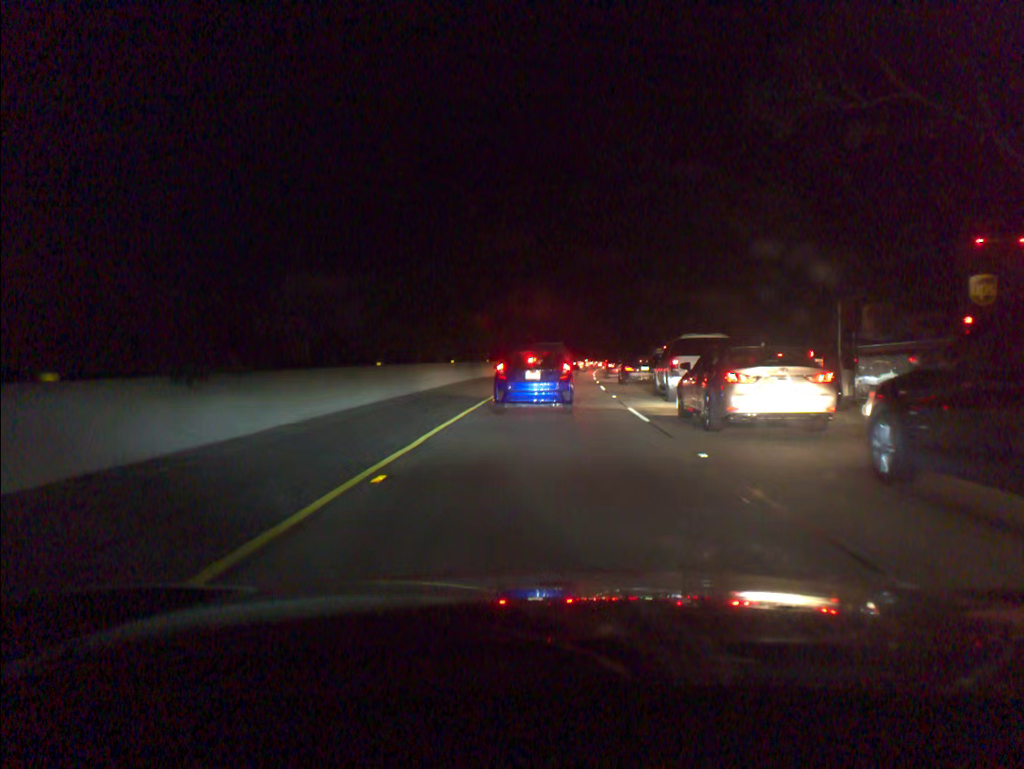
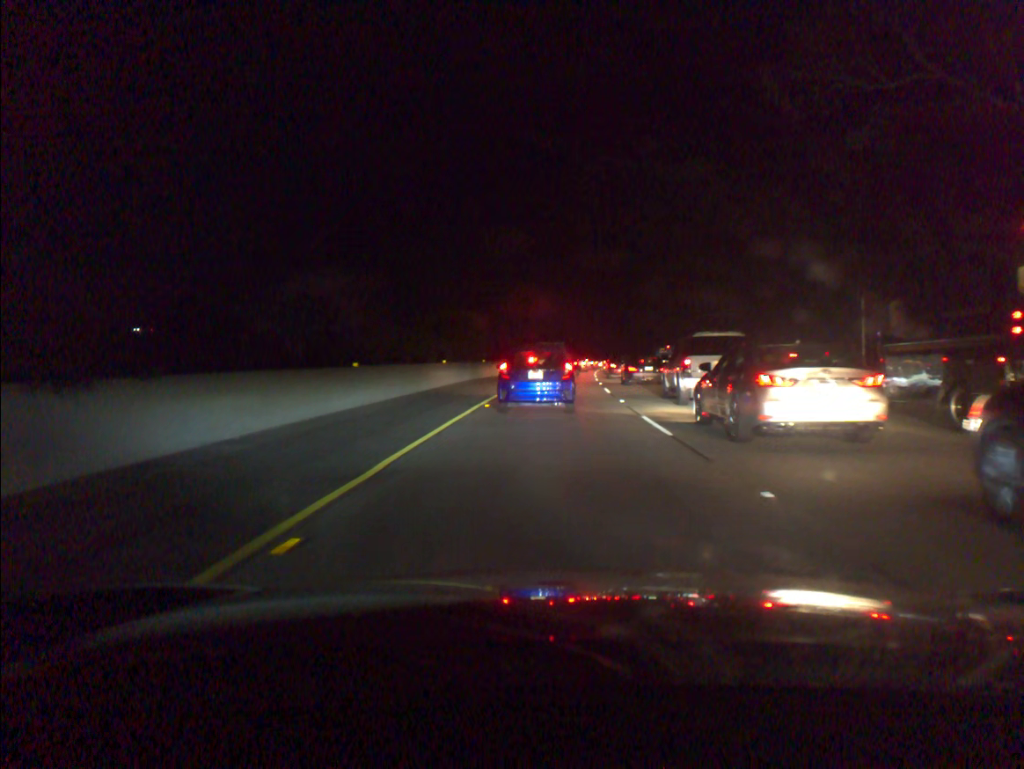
(0.0, +2.8) m; 0°
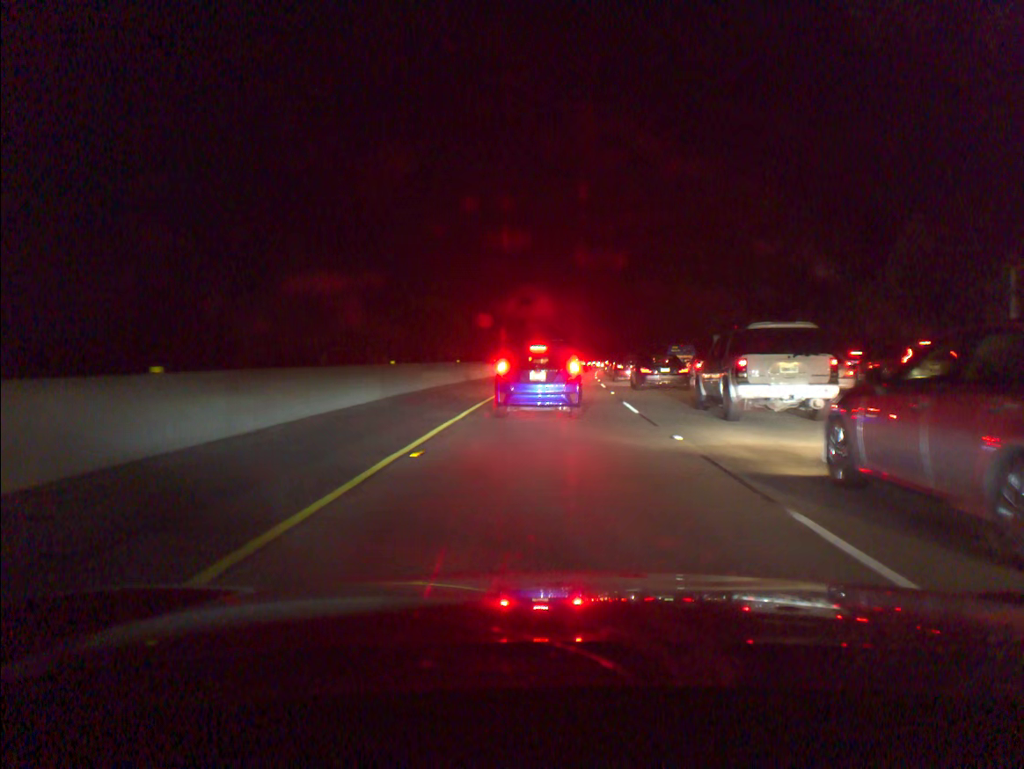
(0.0, +9.9) m; 0°
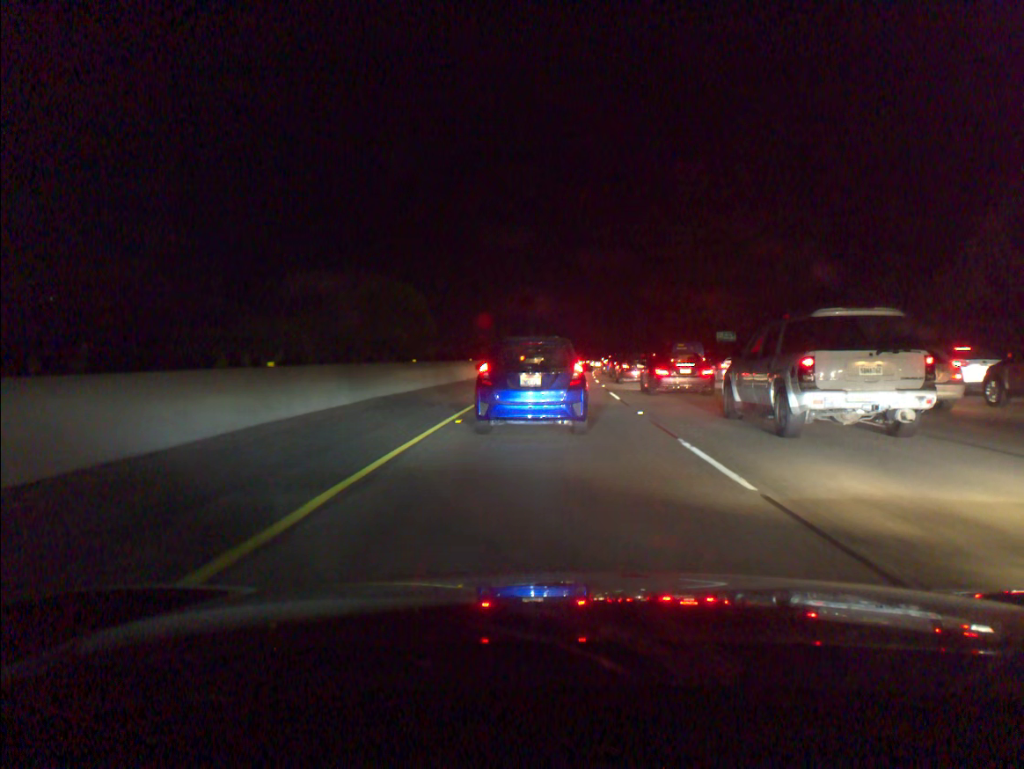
(+0.1, +10.1) m; +2°
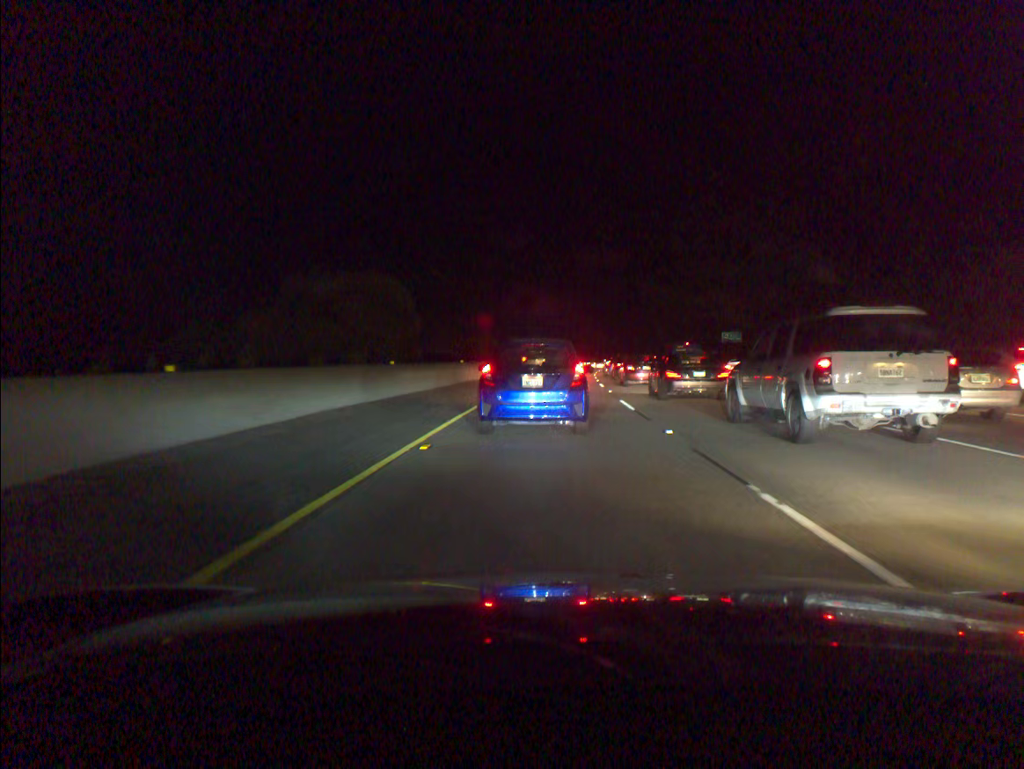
(0.0, +3.9) m; 0°
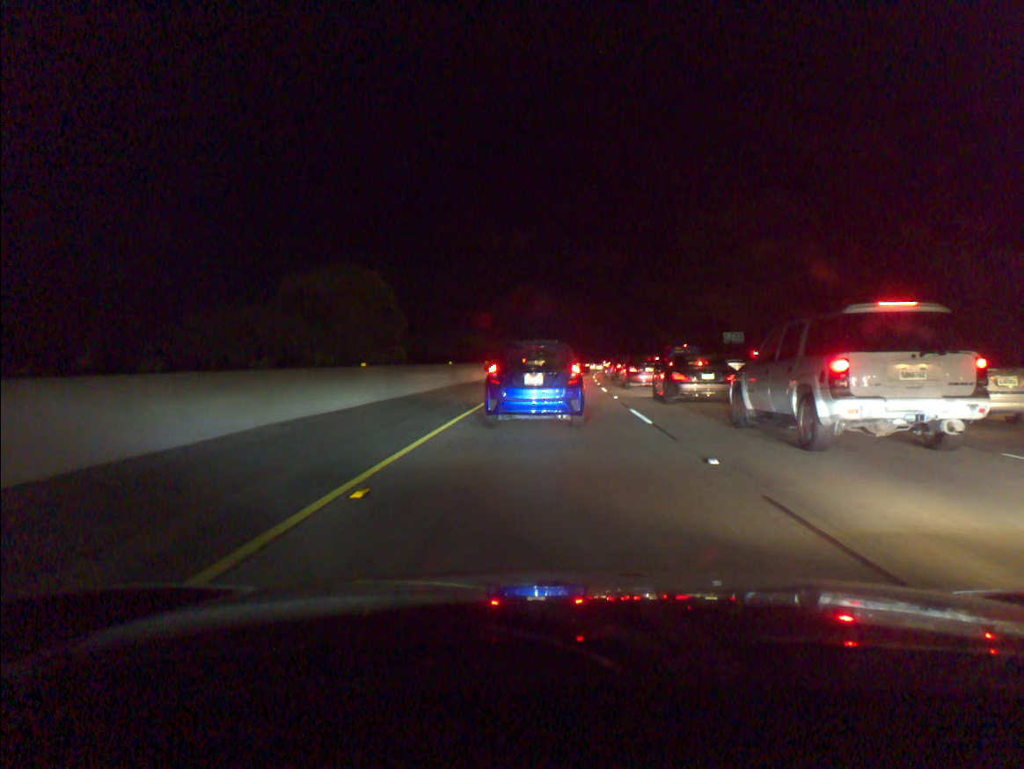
(0.0, +3.4) m; 0°
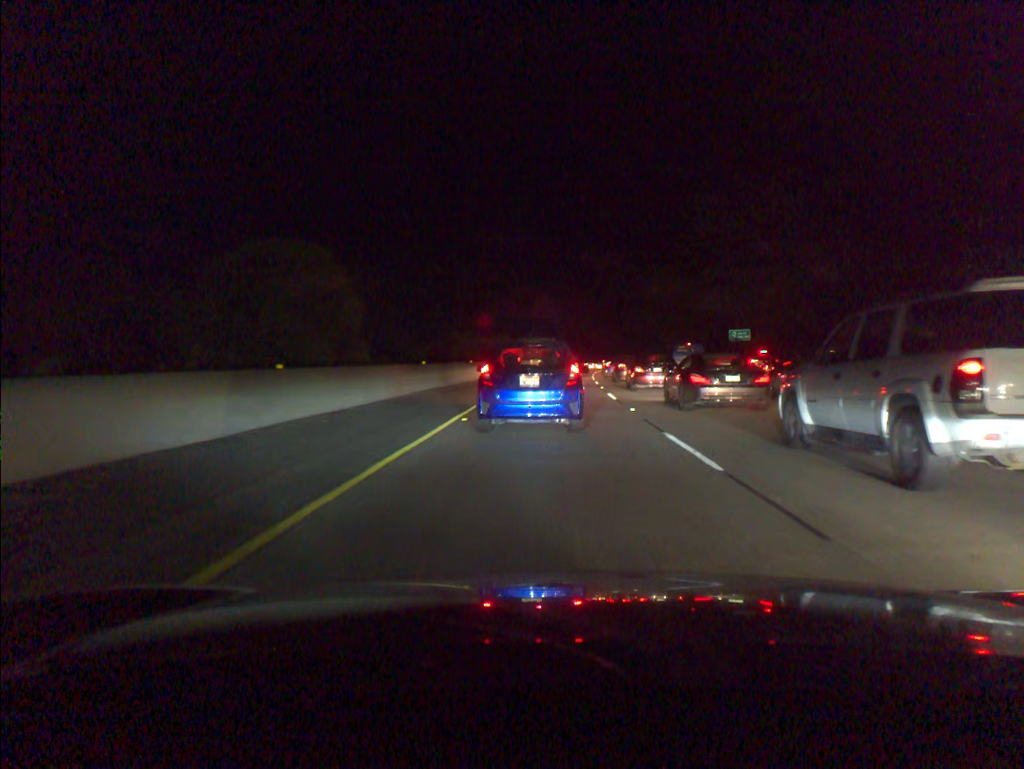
(0.0, +6.1) m; 0°
